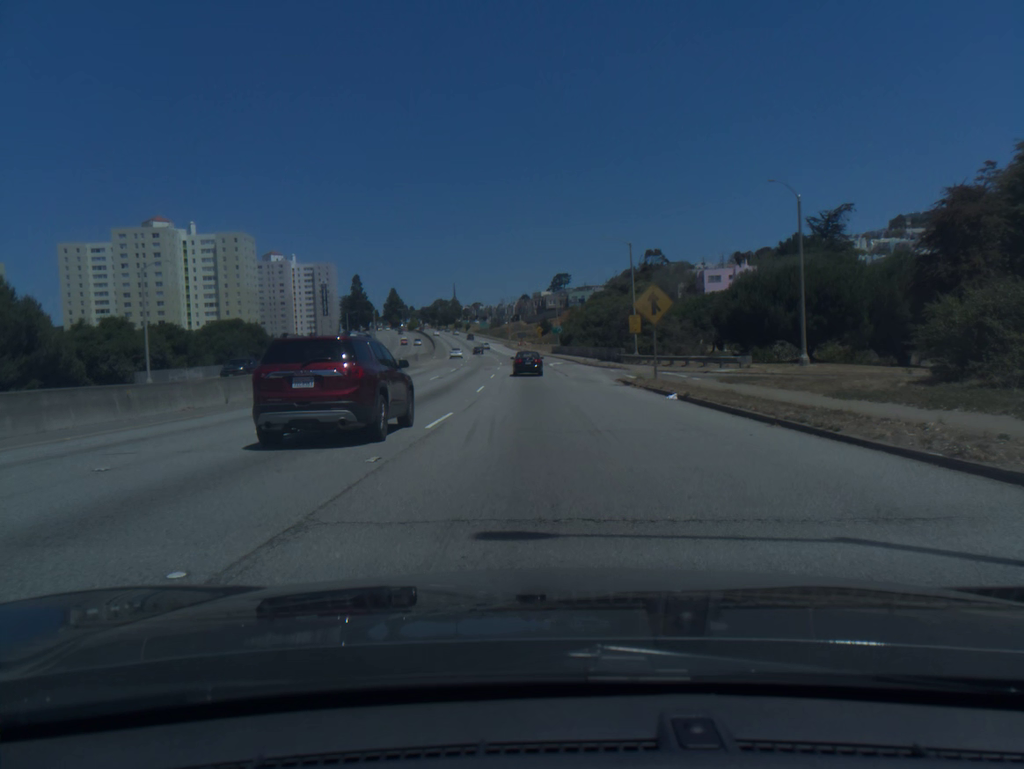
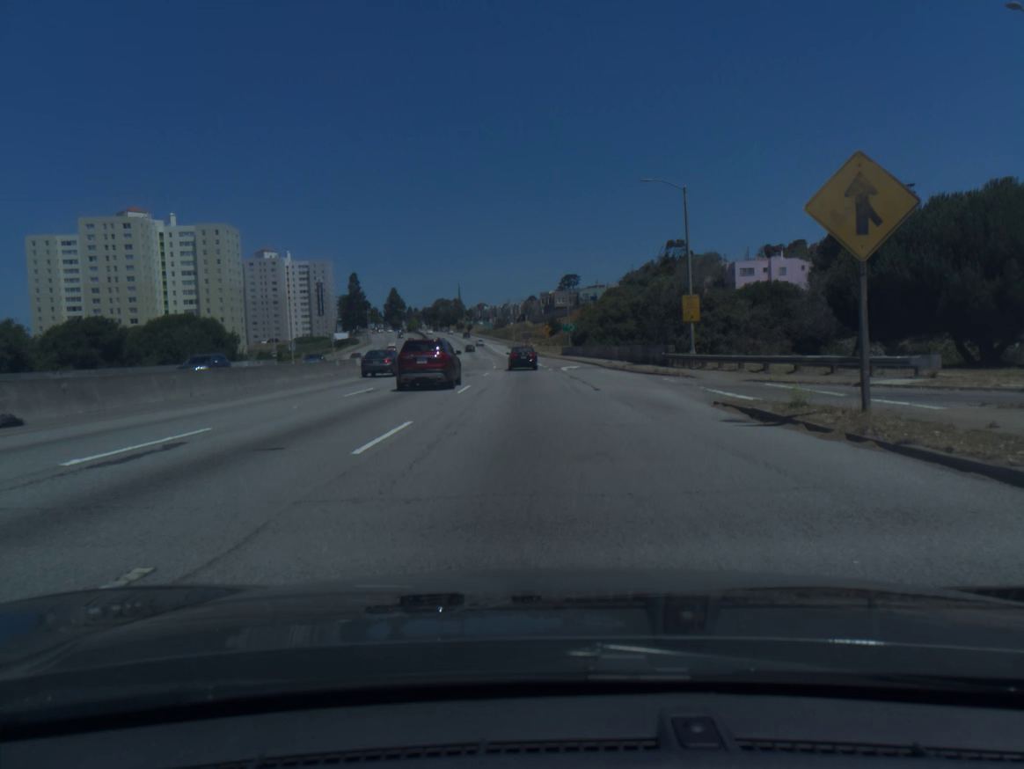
(-0.1, +20.3) m; -1°
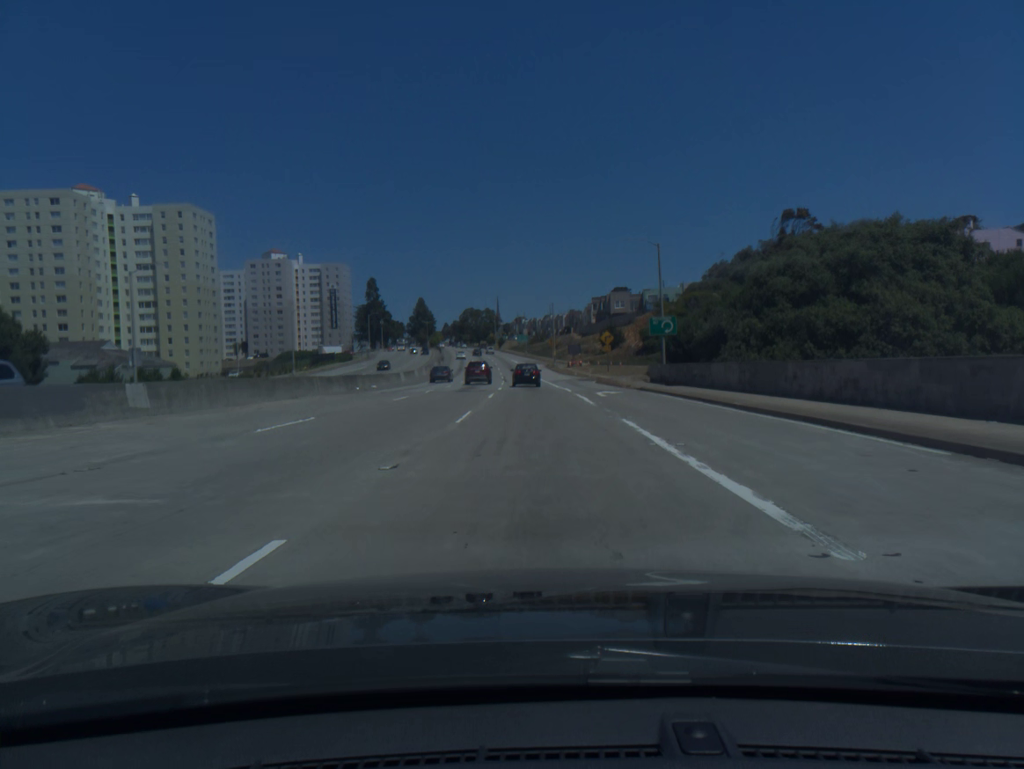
(-1.4, +53.2) m; -3°
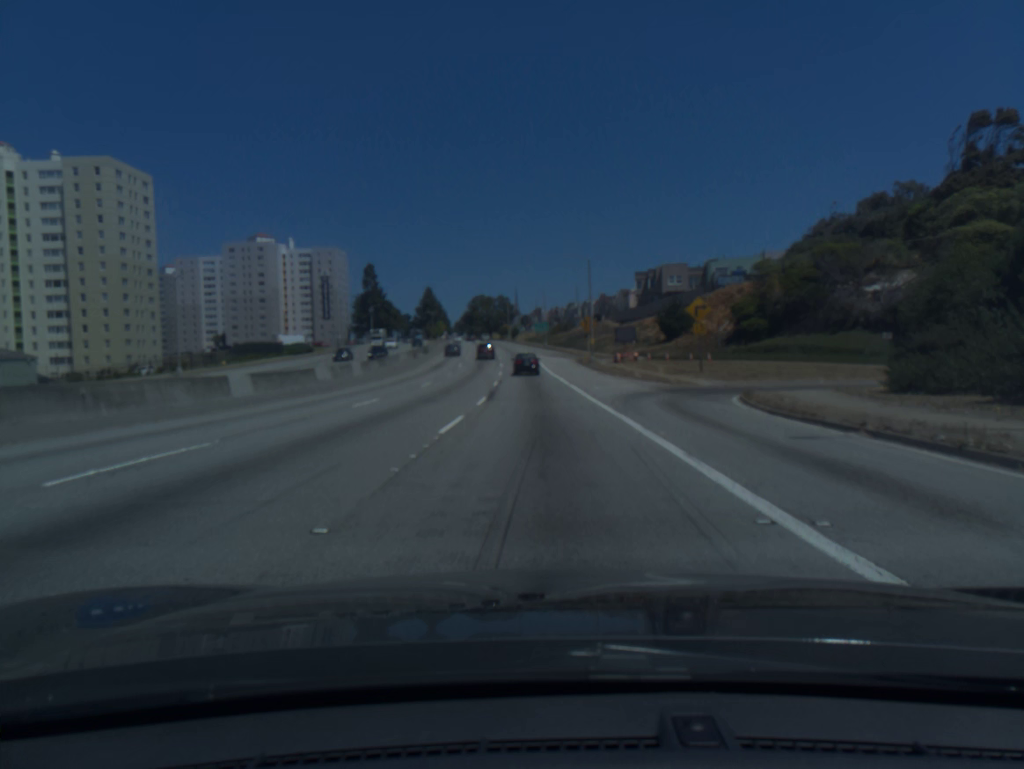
(-0.7, +43.7) m; -2°
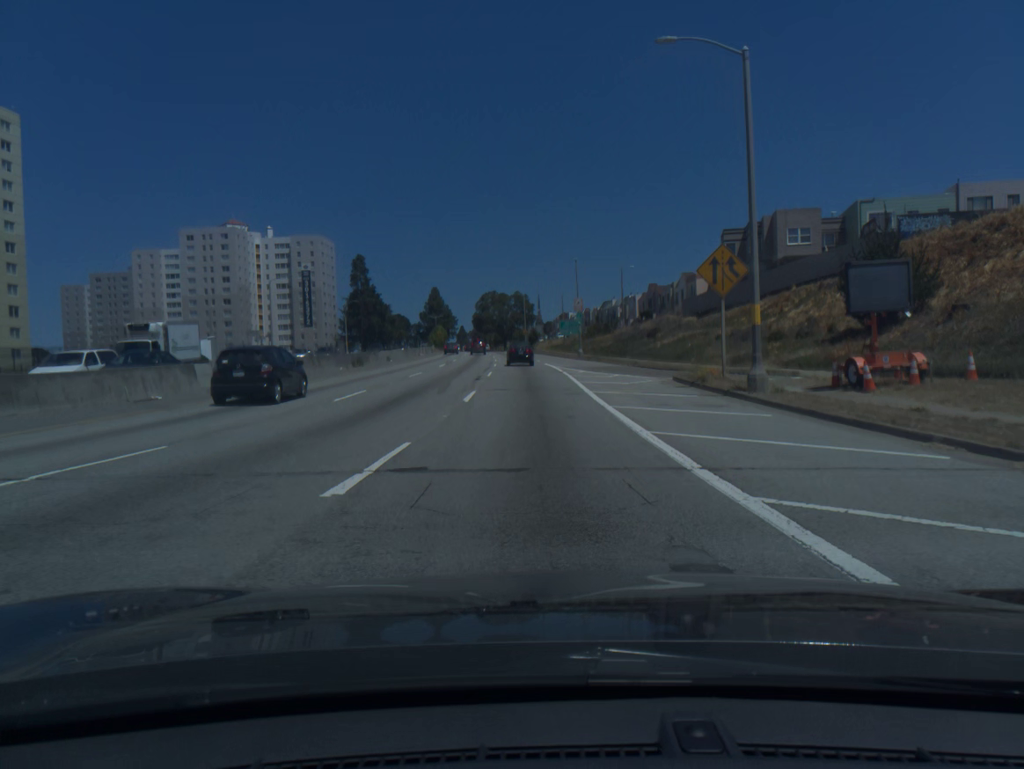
(-0.6, +45.7) m; -2°
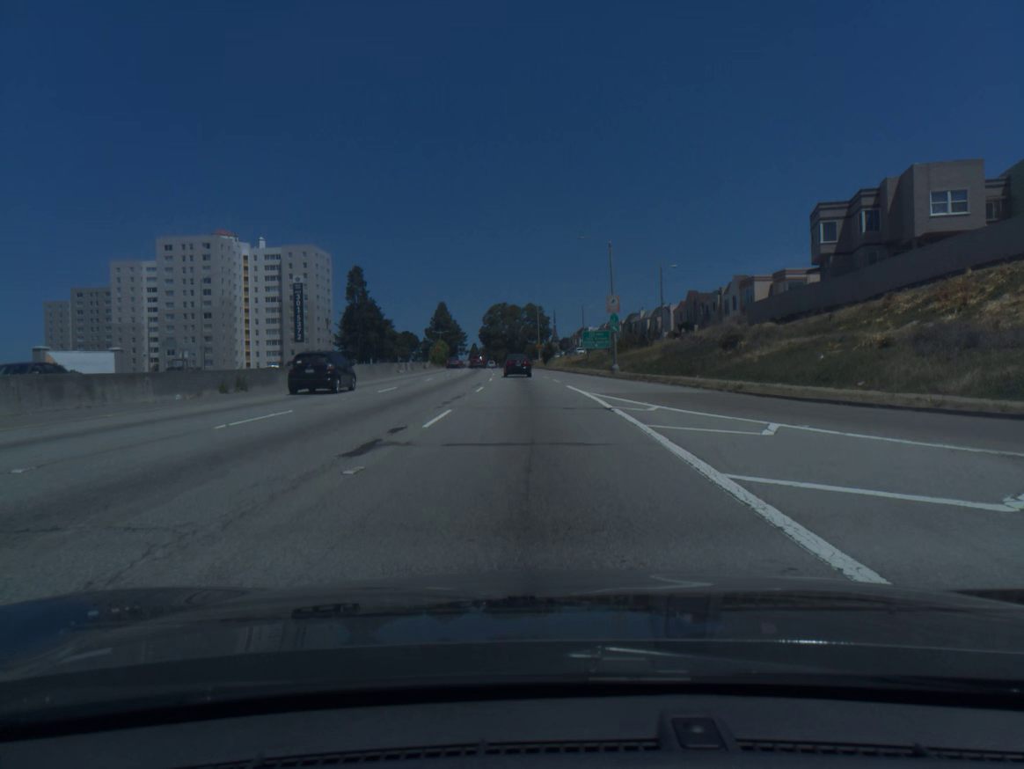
(-0.2, +23.1) m; -1°
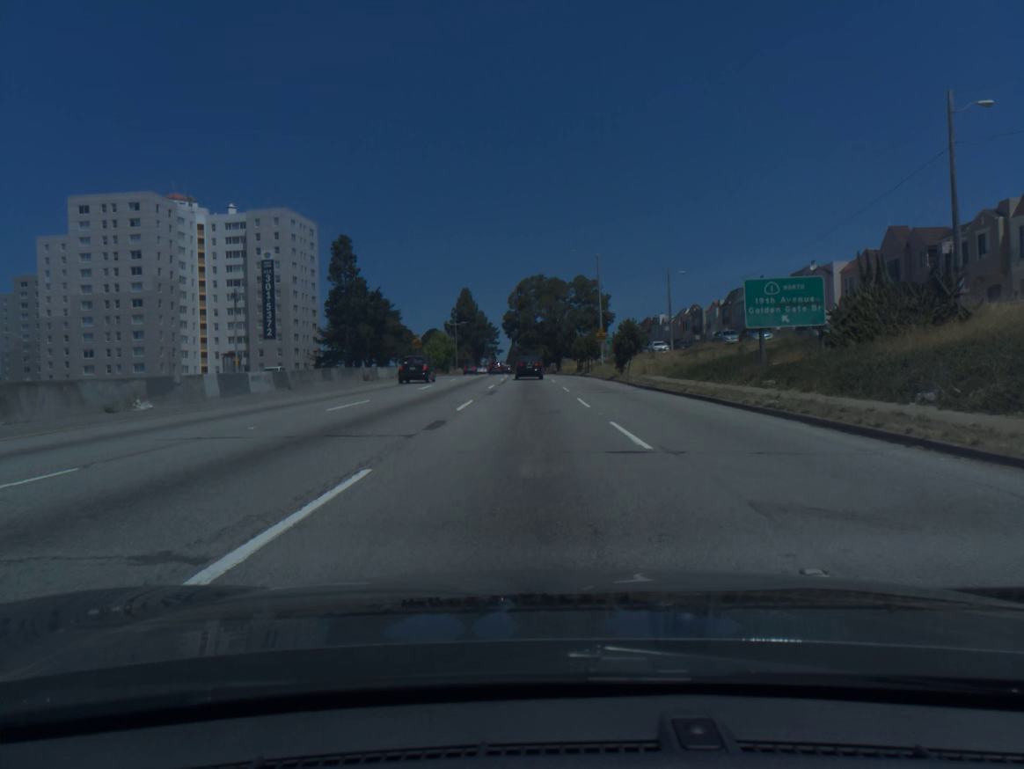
(-1.5, +53.8) m; -3°
